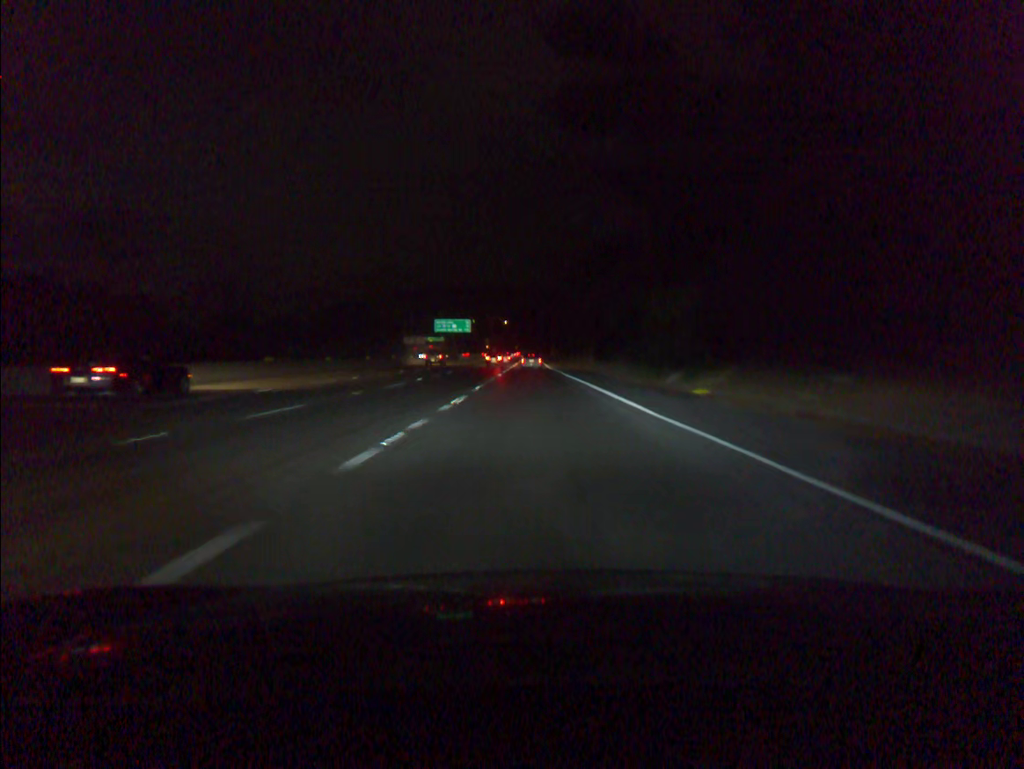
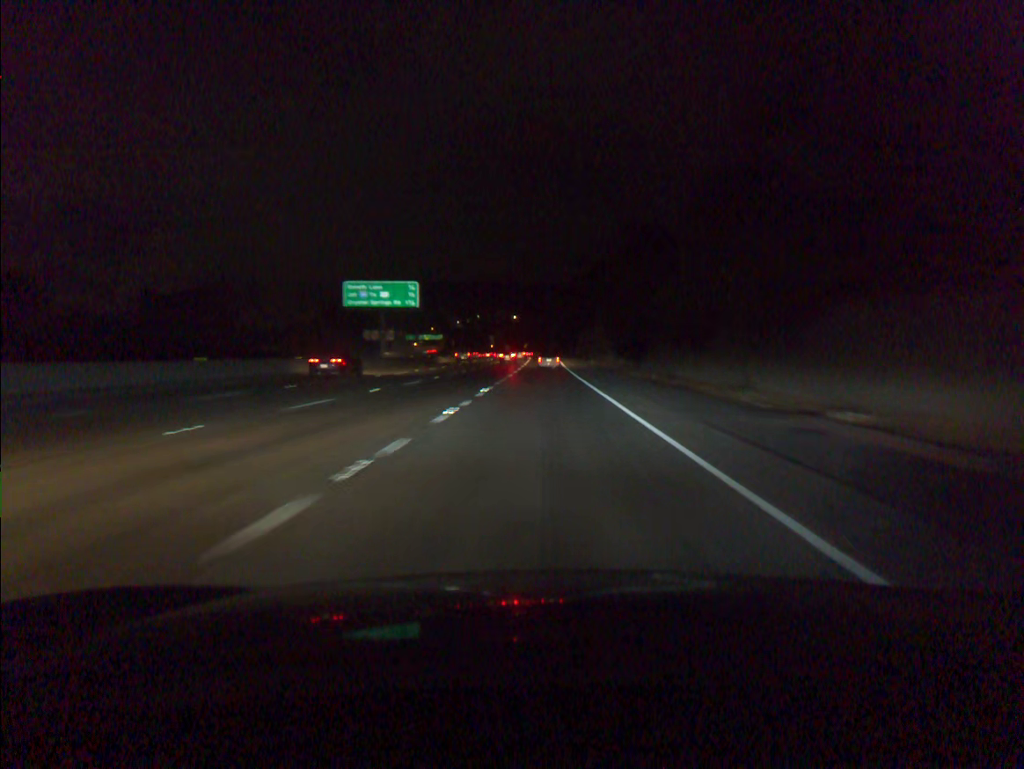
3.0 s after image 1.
(-0.8, +84.4) m; -1°
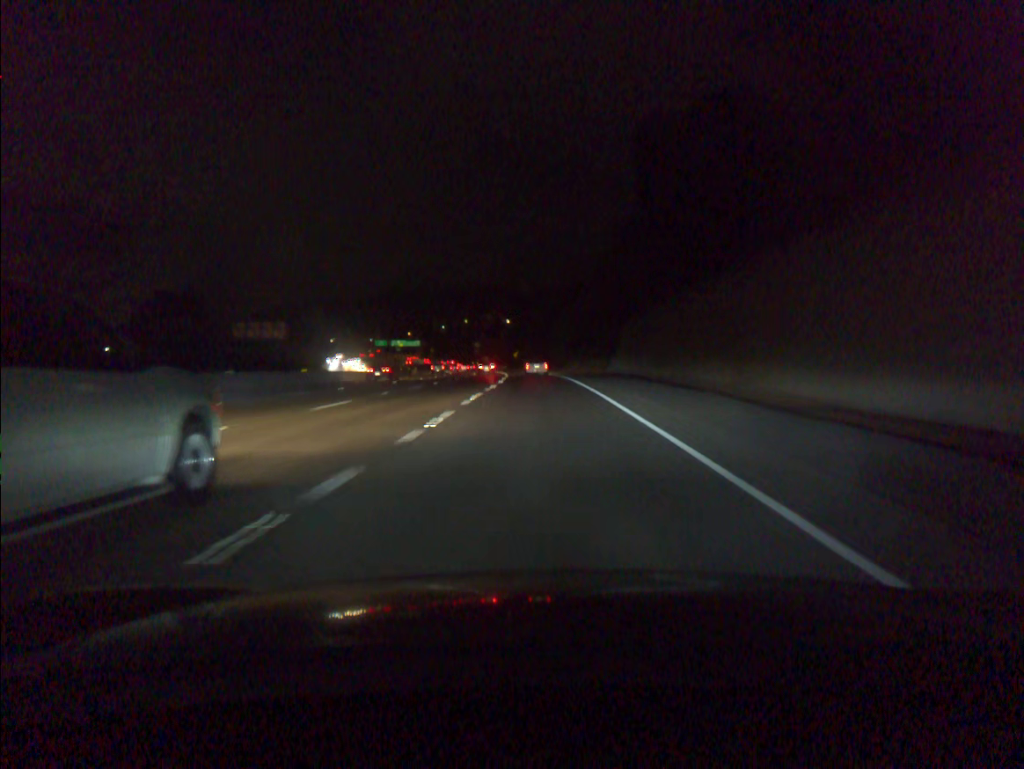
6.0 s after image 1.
(+0.5, +83.4) m; 0°
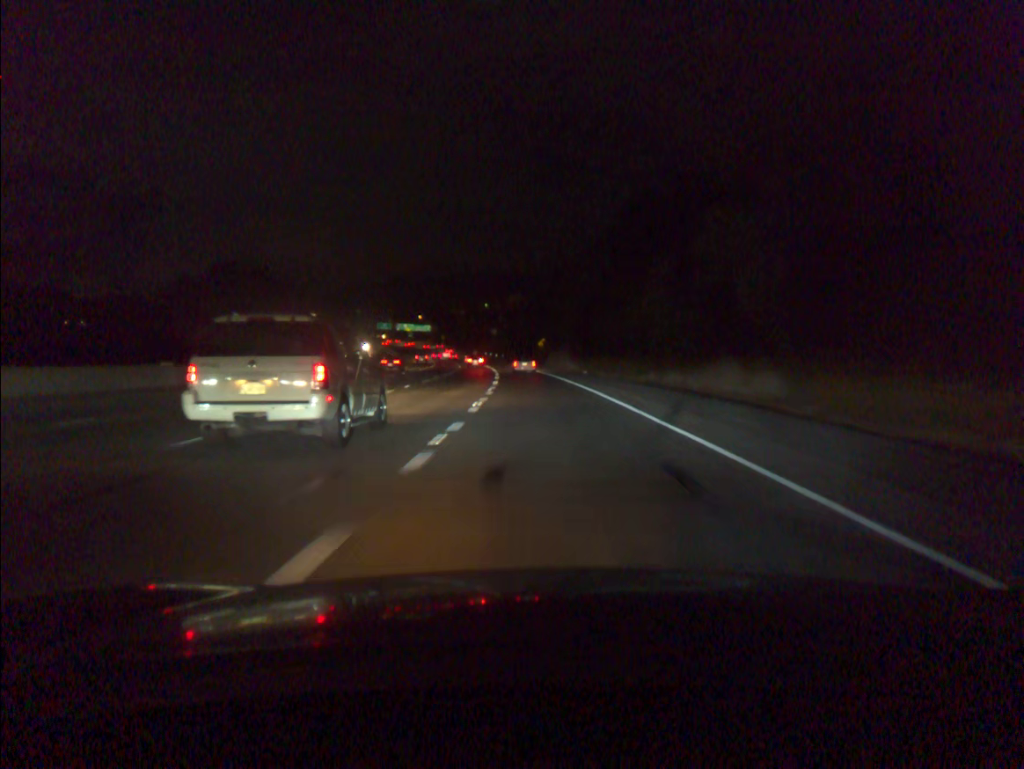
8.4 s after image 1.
(-1.3, +65.9) m; -2°
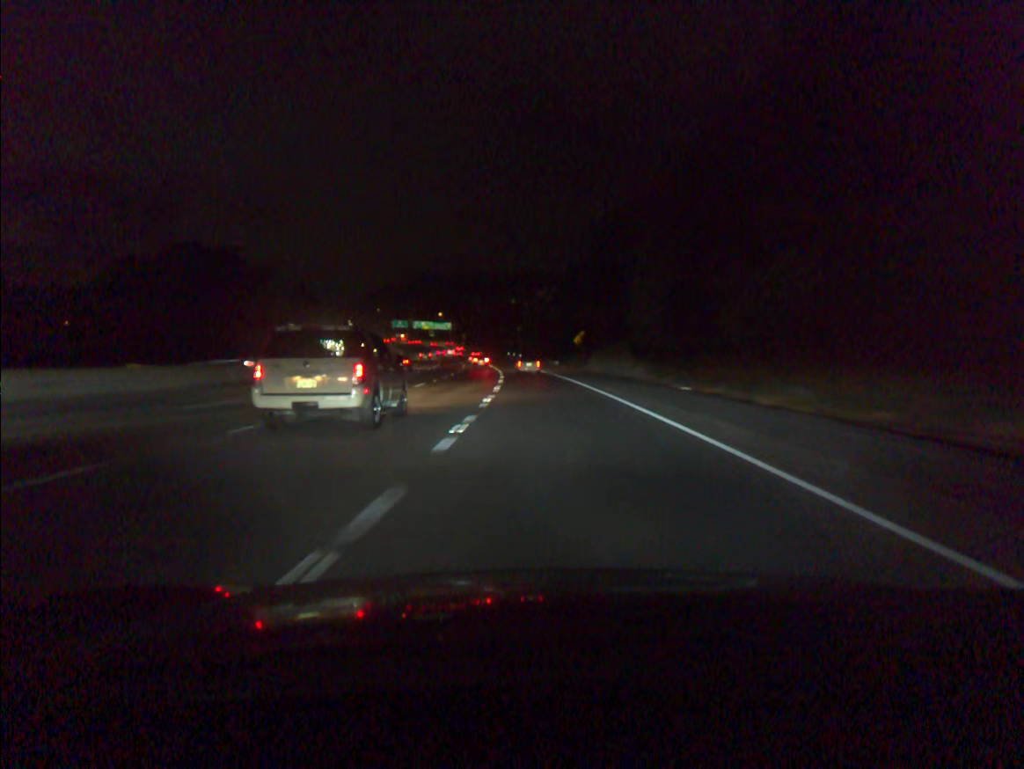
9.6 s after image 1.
(-0.7, +34.0) m; -2°
